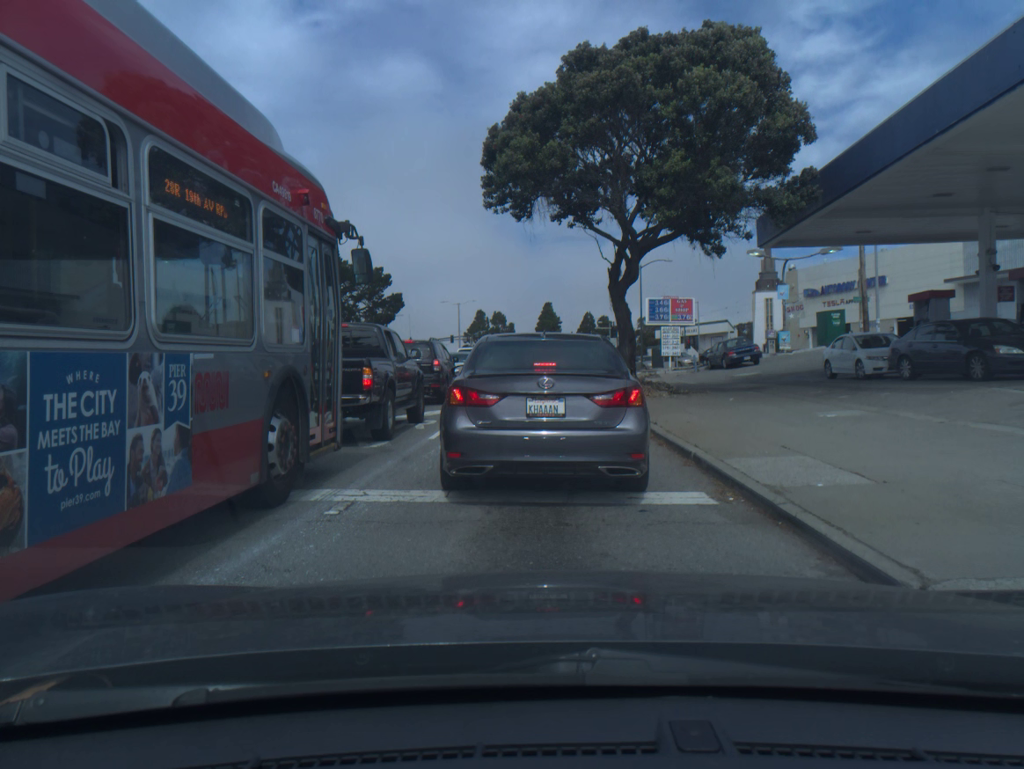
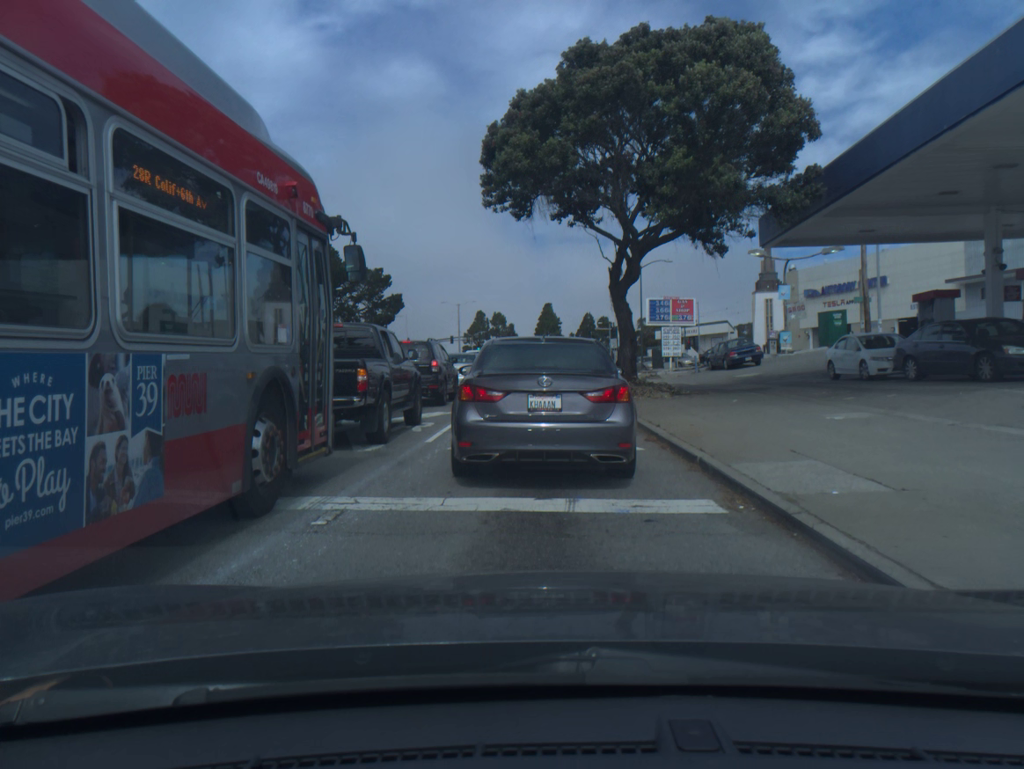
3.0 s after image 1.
(0.0, +0.3) m; 0°
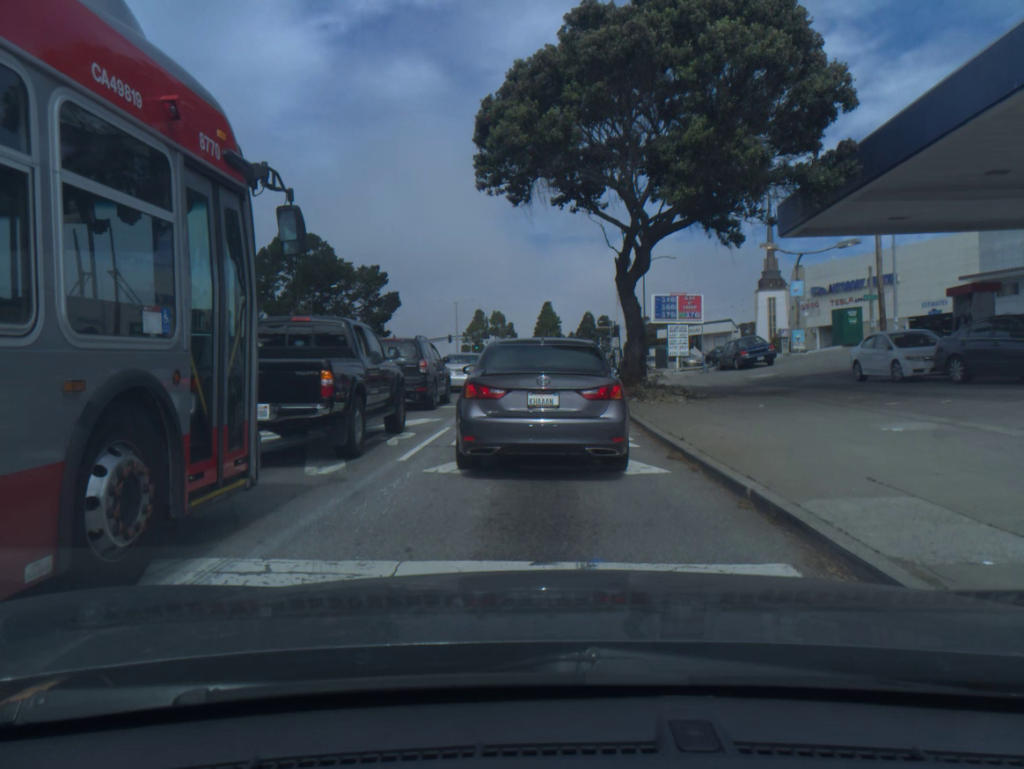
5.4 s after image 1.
(0.0, +2.1) m; 0°
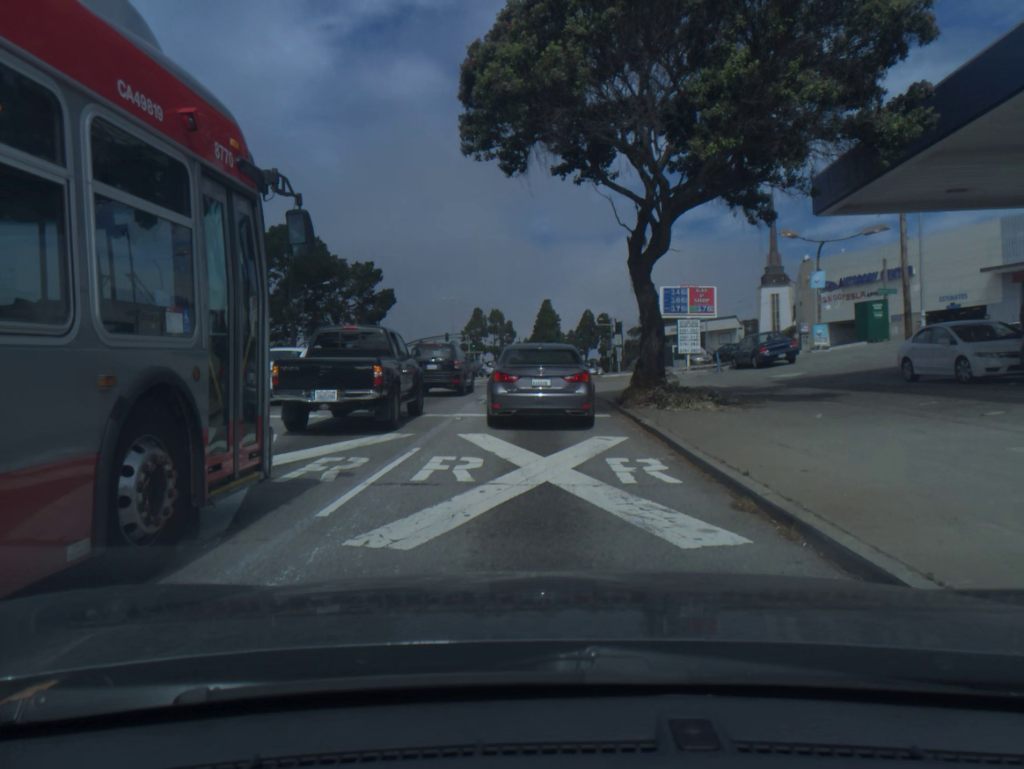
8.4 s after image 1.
(0.0, +3.3) m; 0°
